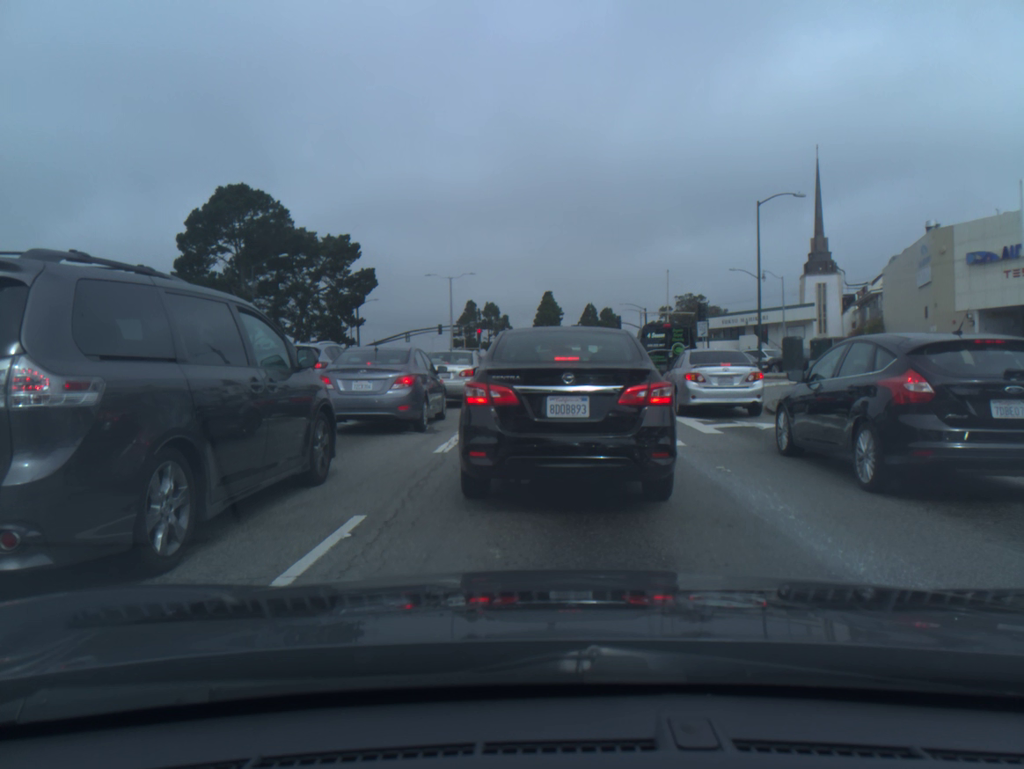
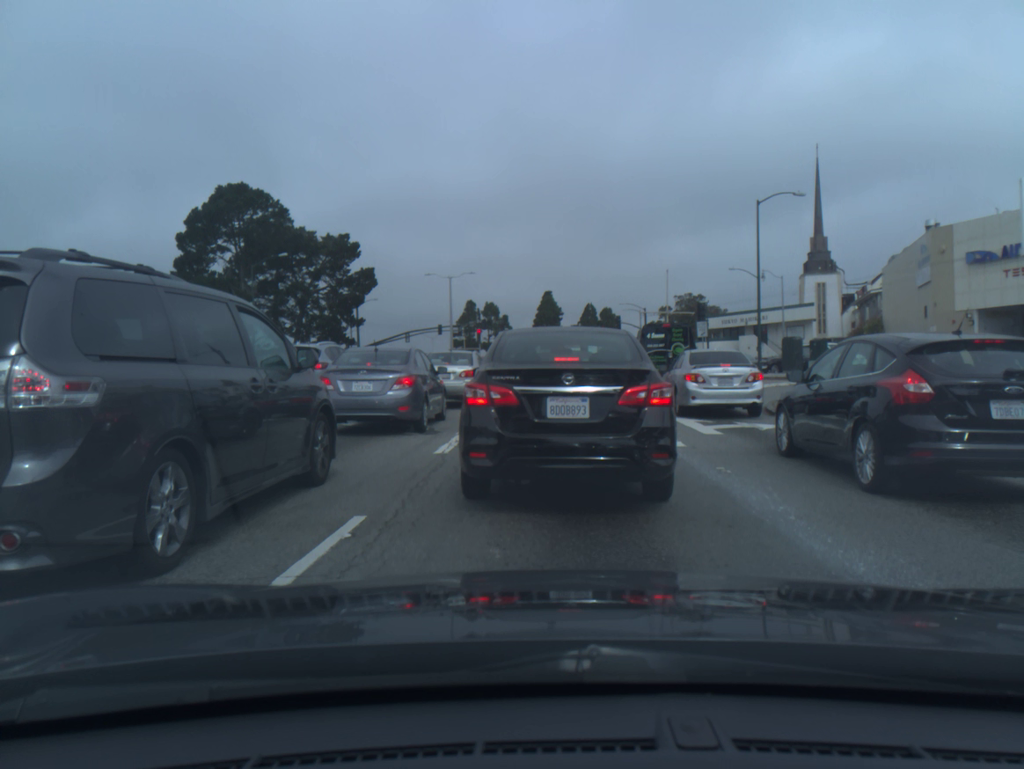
(0.0, 0.0) m; 0°
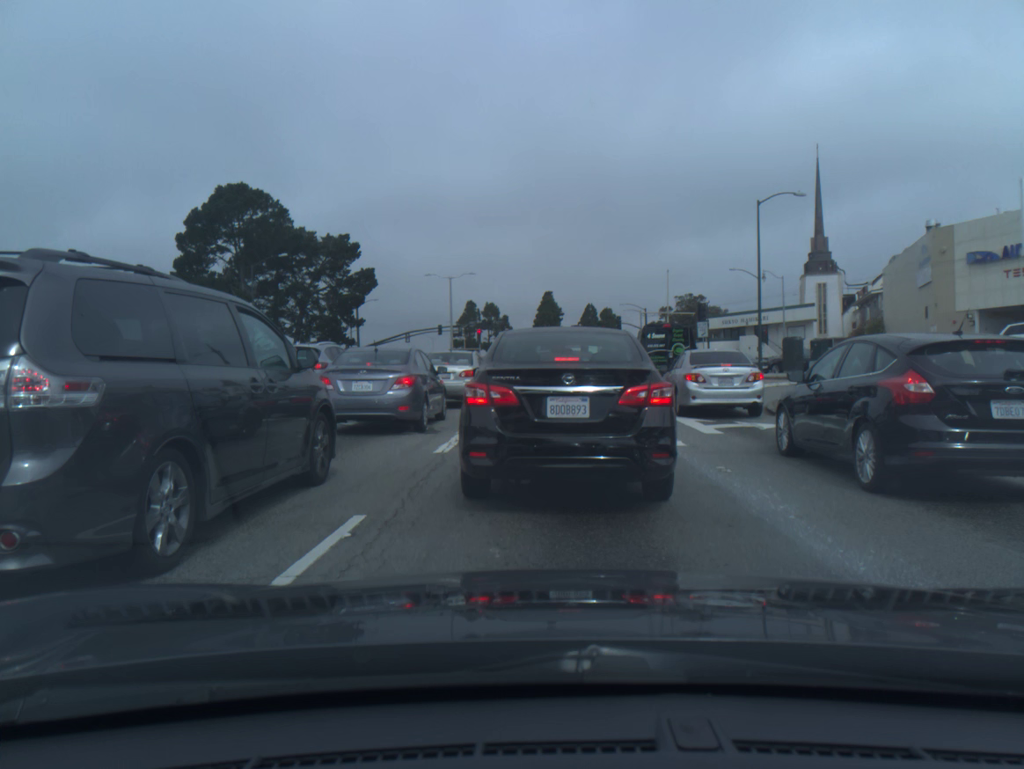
(0.0, 0.0) m; 0°
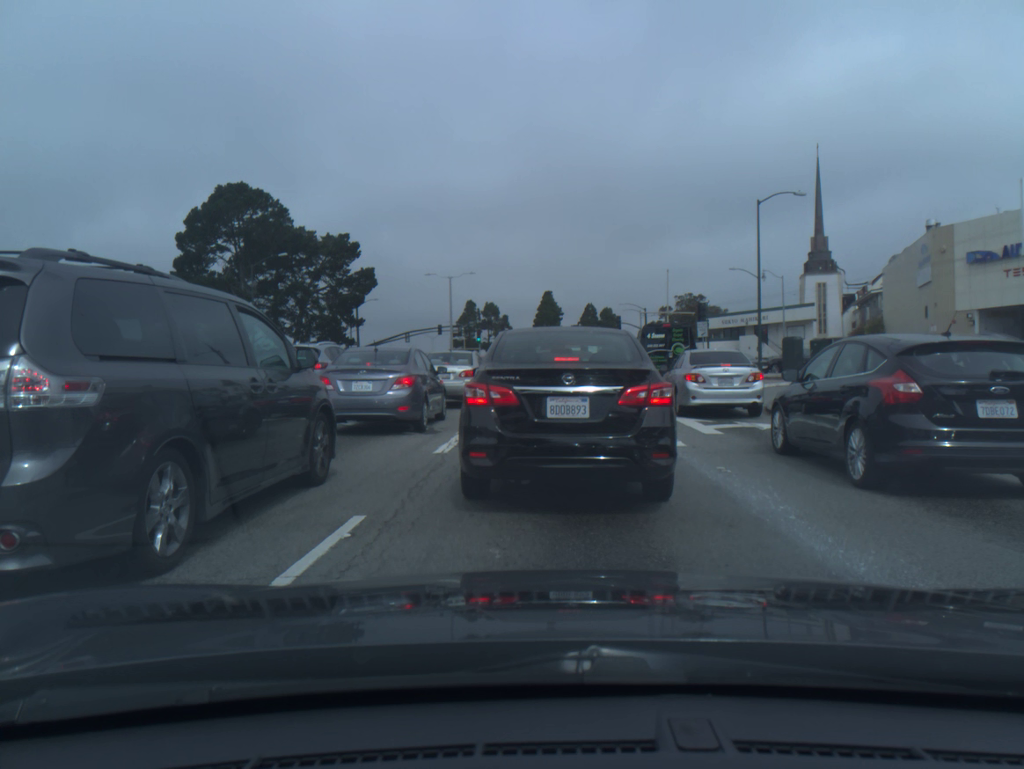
(0.0, 0.0) m; 0°
